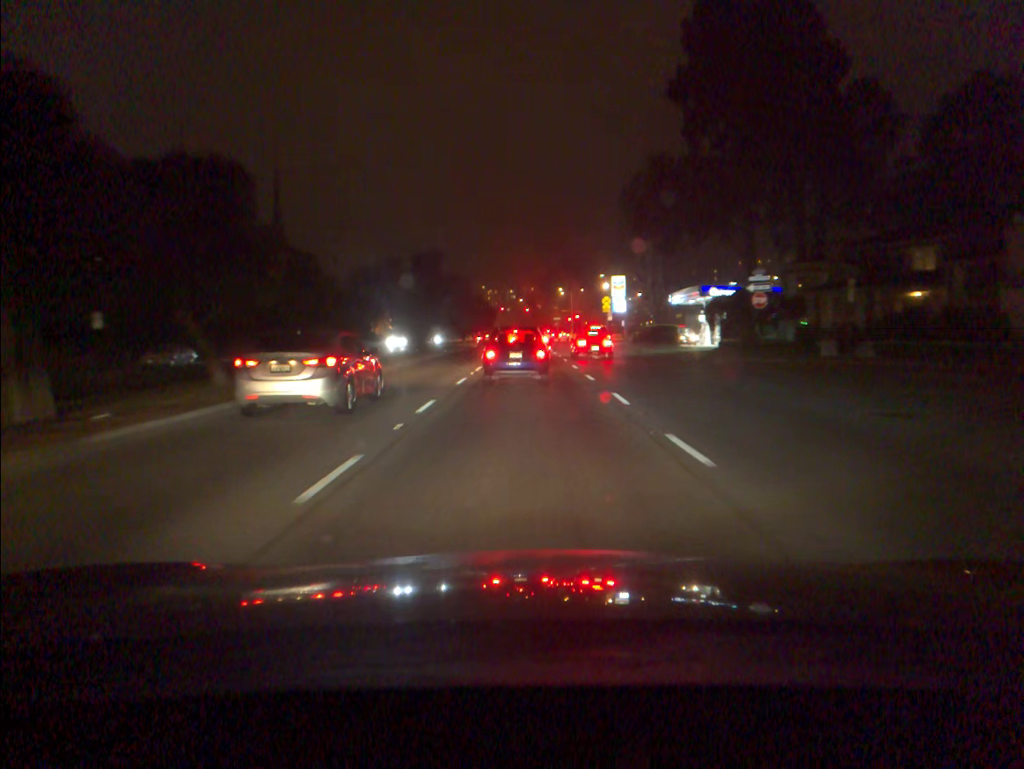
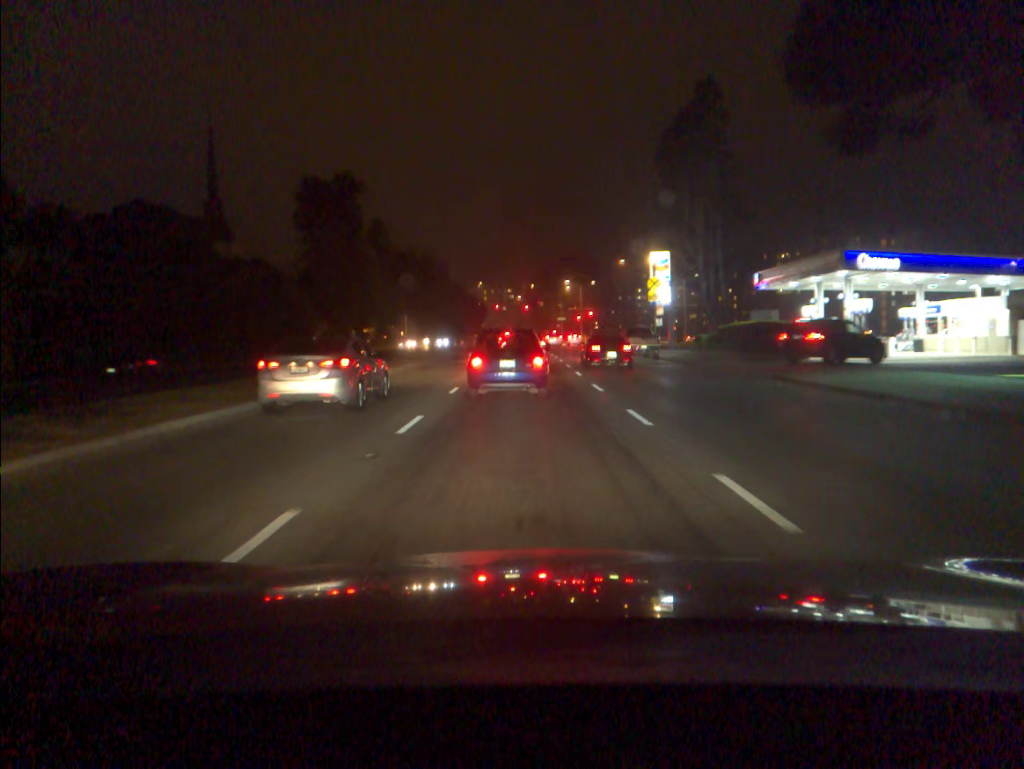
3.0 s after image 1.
(-0.1, +31.8) m; 0°
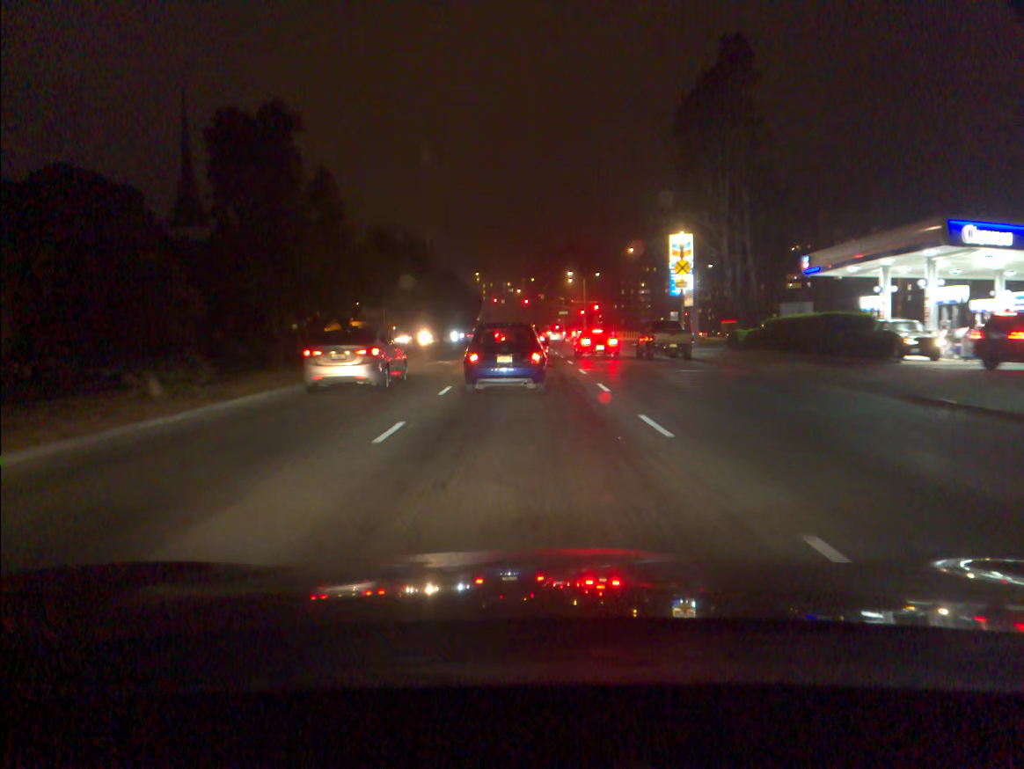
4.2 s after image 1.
(0.0, +9.2) m; 0°
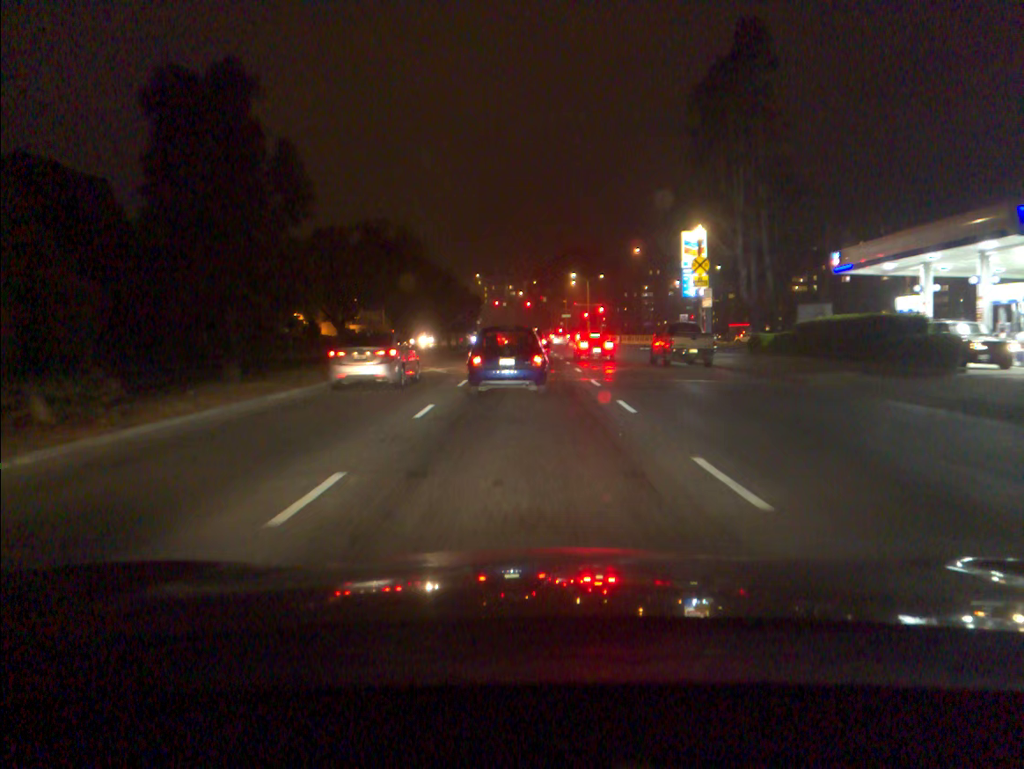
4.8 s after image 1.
(0.0, +4.0) m; 0°
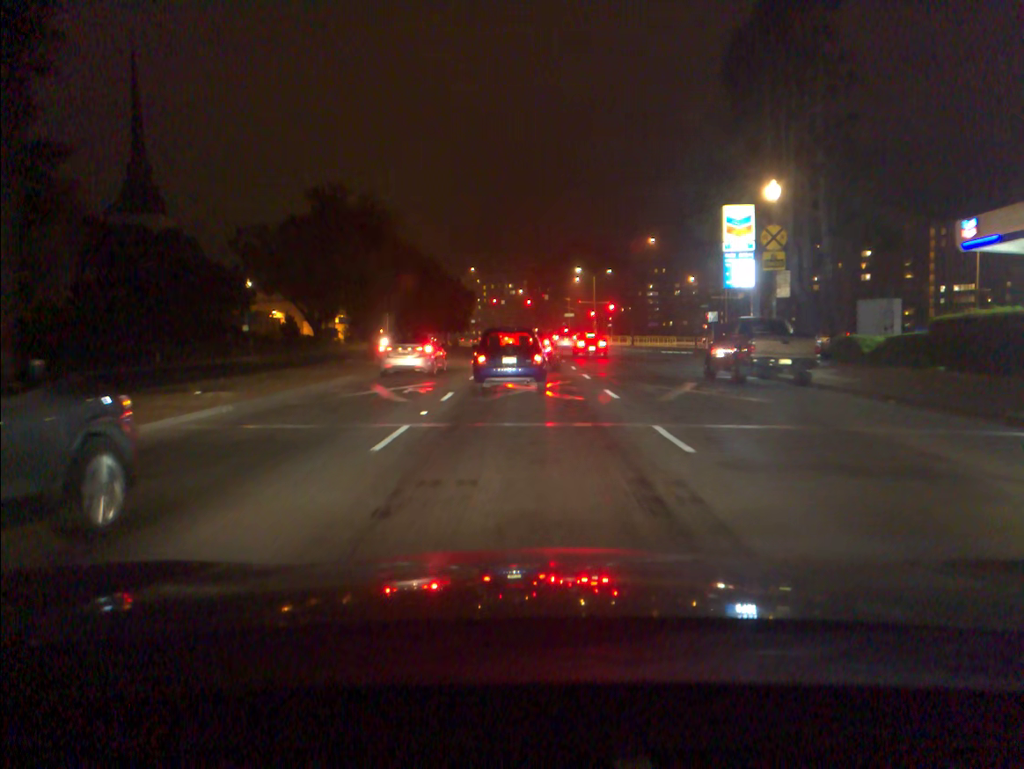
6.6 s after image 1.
(0.0, +11.4) m; 0°
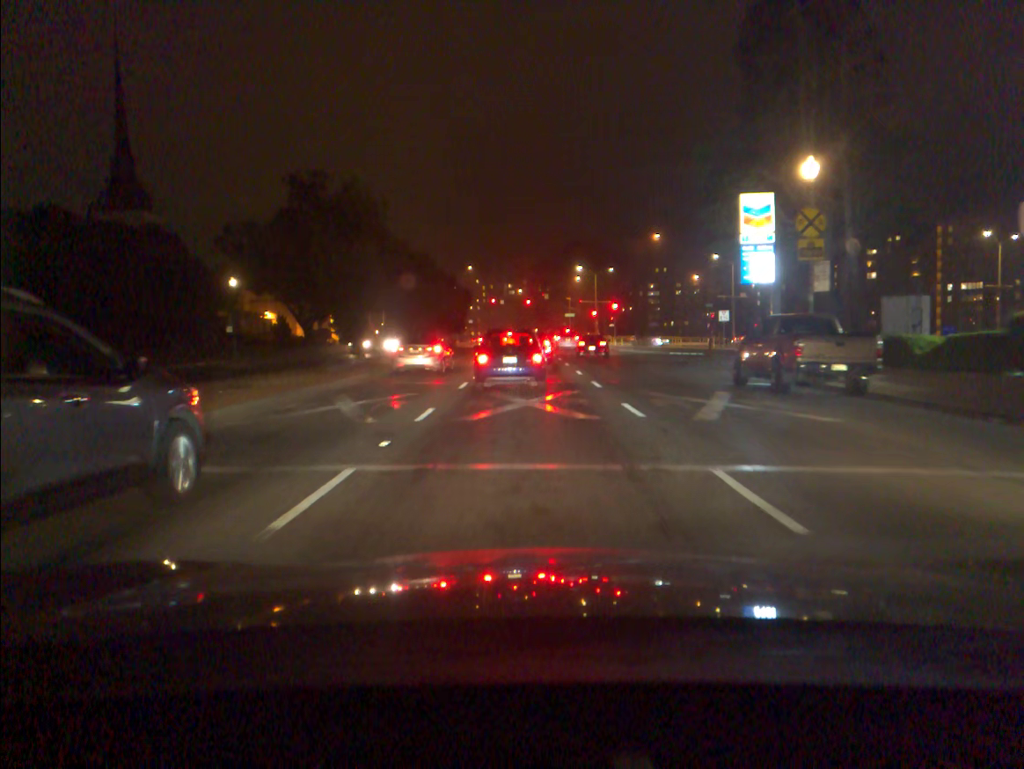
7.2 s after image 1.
(0.0, +3.7) m; 0°
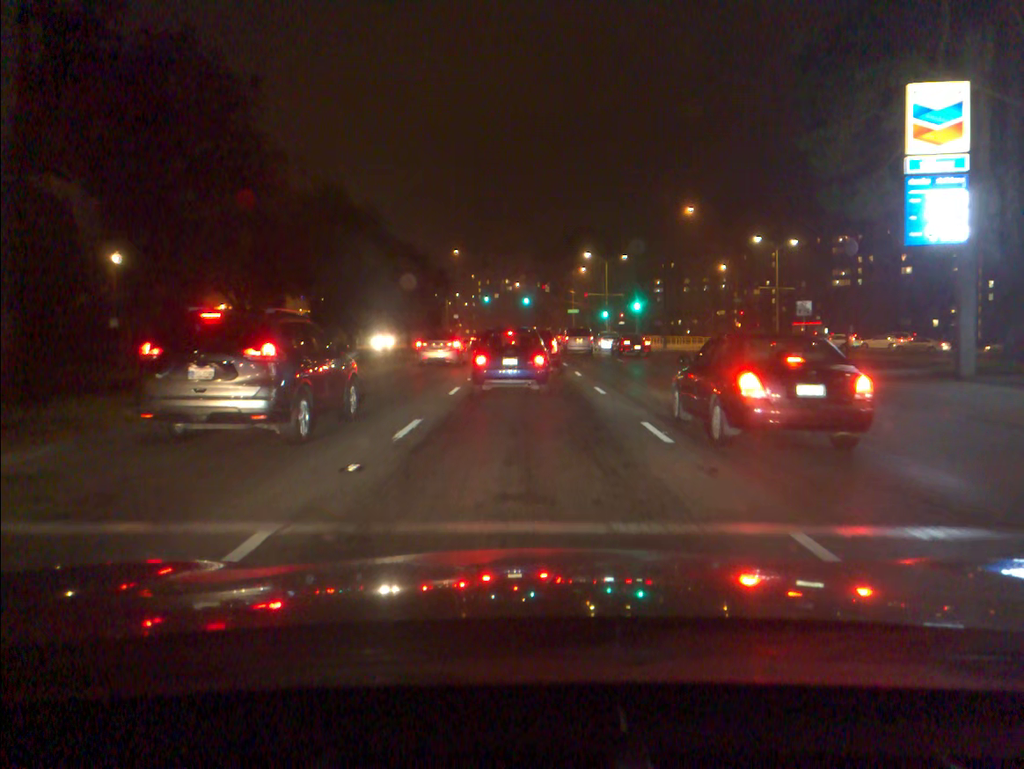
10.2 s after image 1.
(0.0, +17.4) m; 0°
